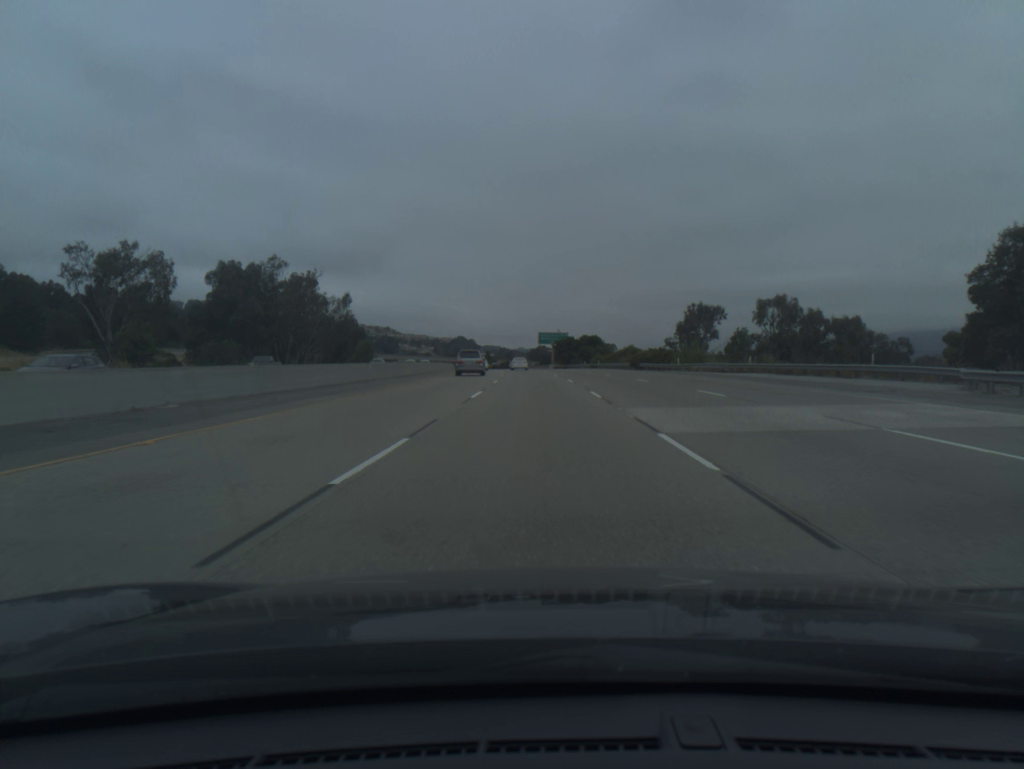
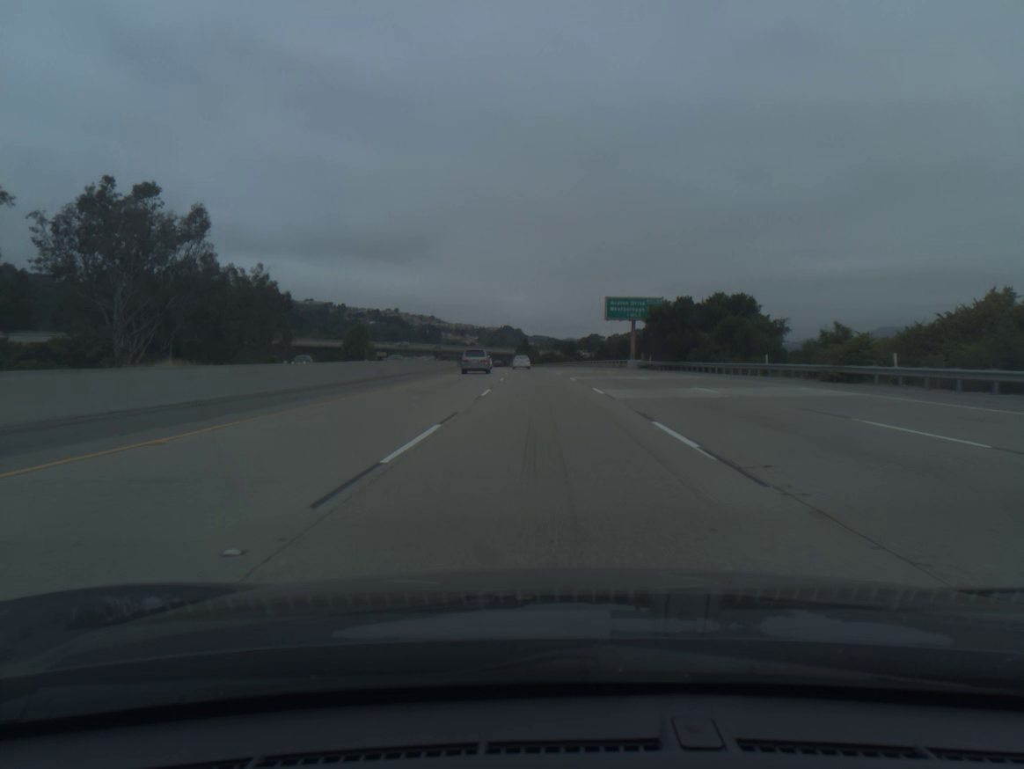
(-2.7, +85.5) m; -4°
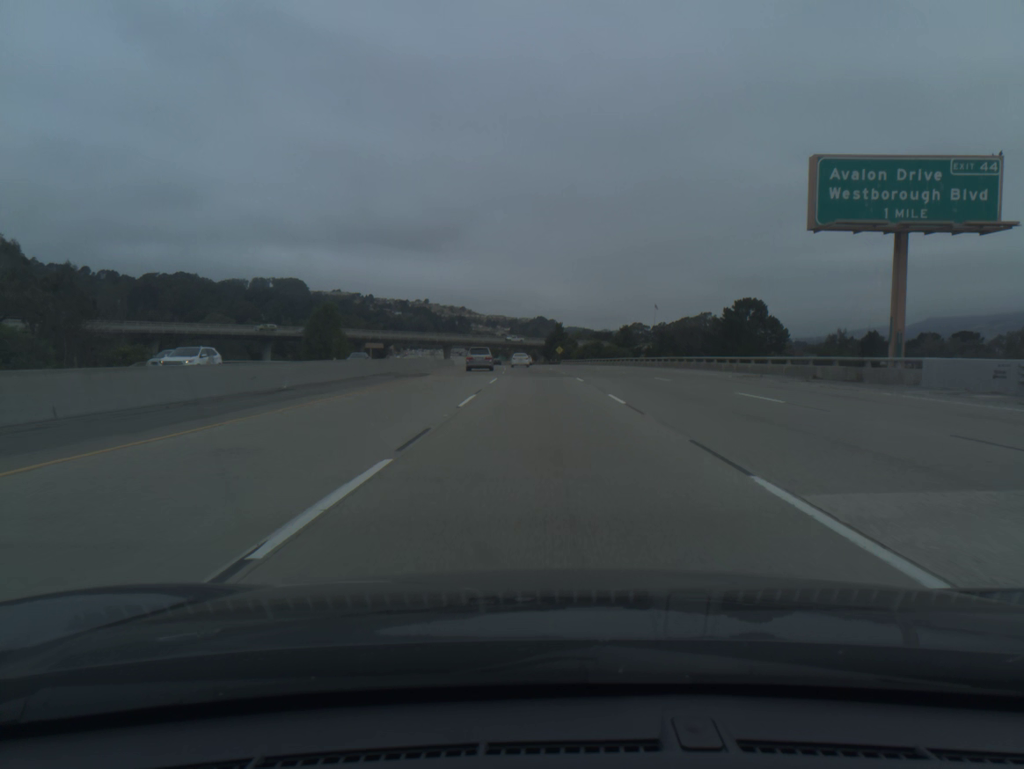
(-1.3, +64.5) m; -2°
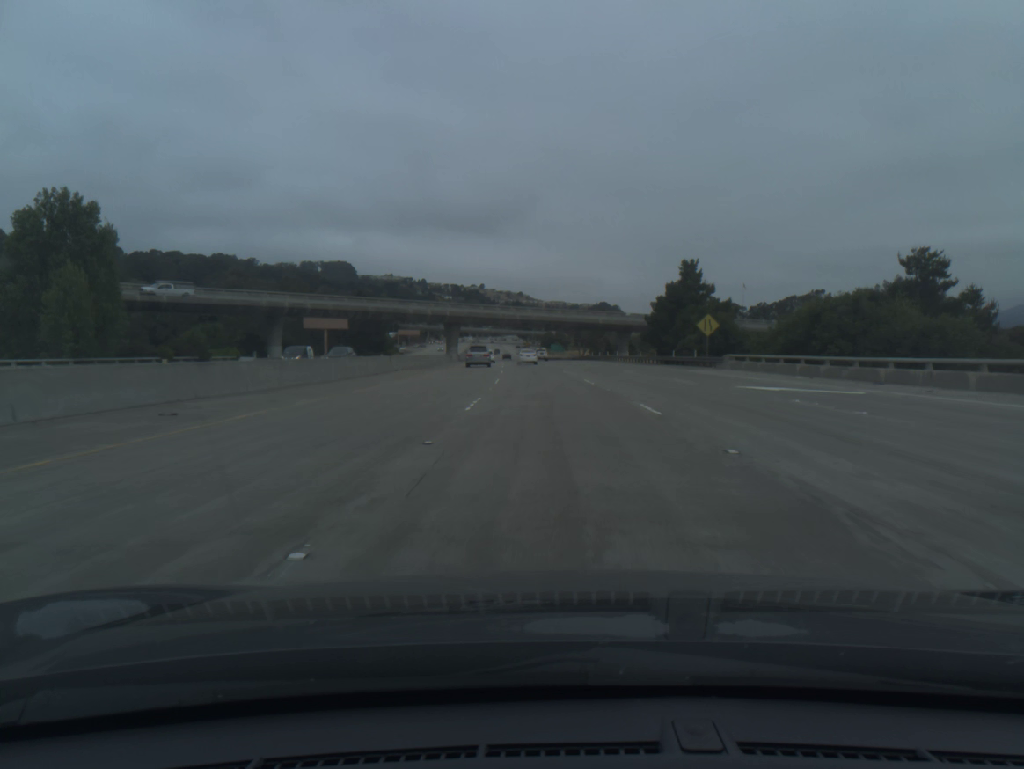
(-4.1, +105.9) m; -4°
